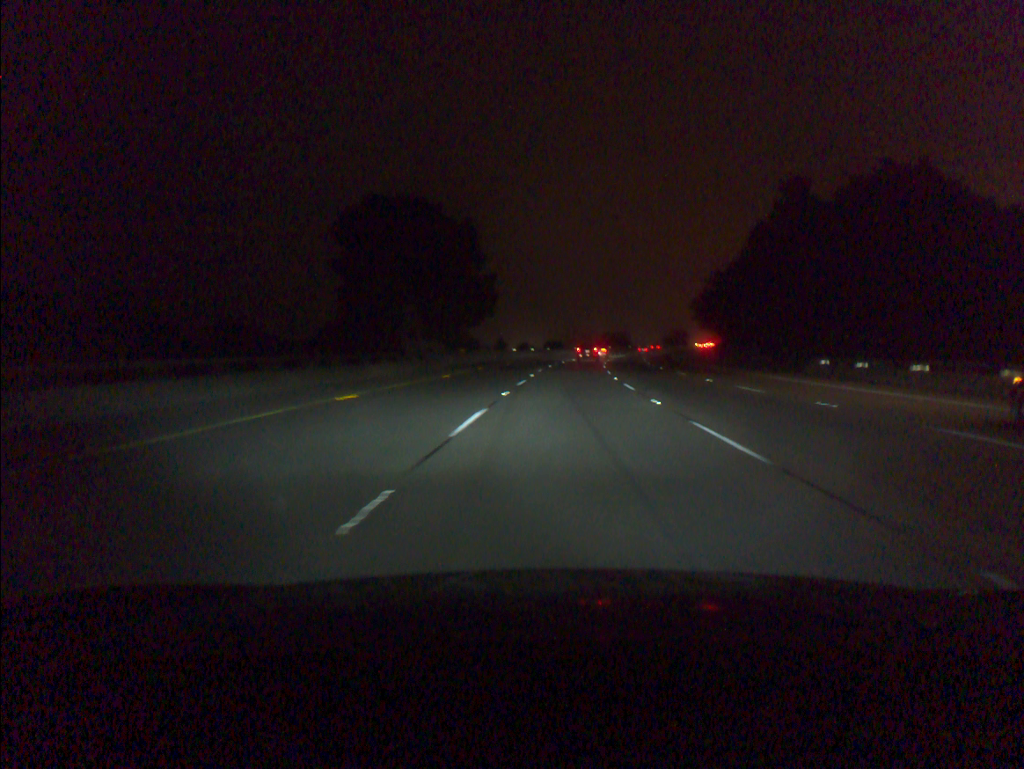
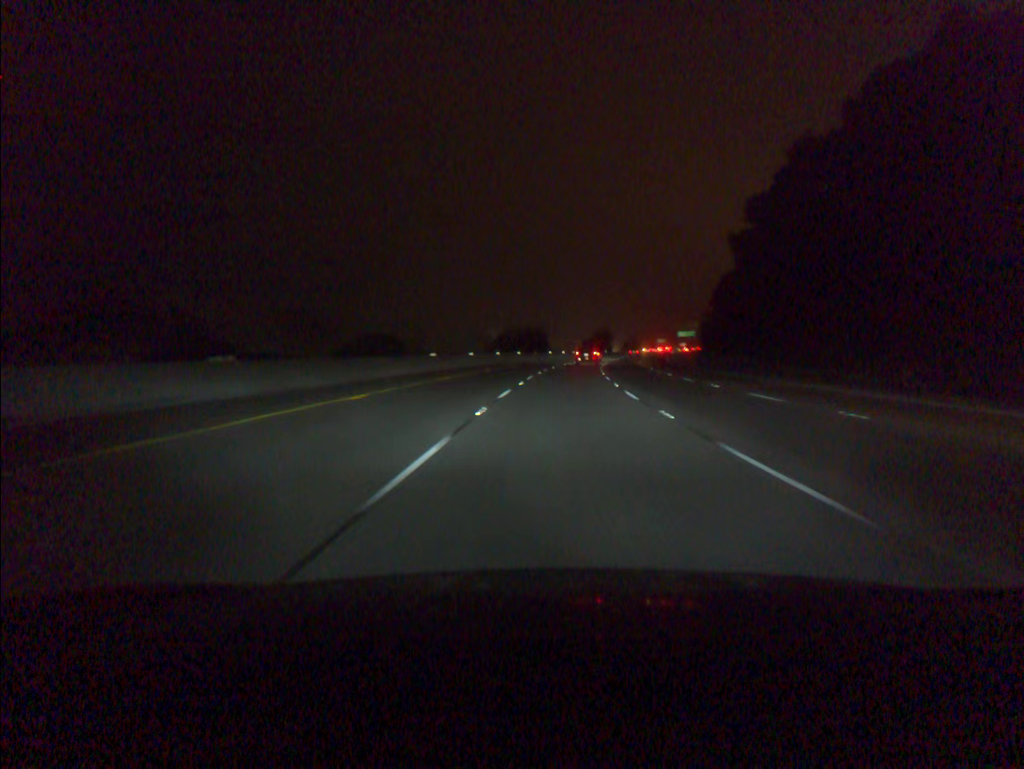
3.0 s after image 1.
(+6.8, +96.4) m; +8°
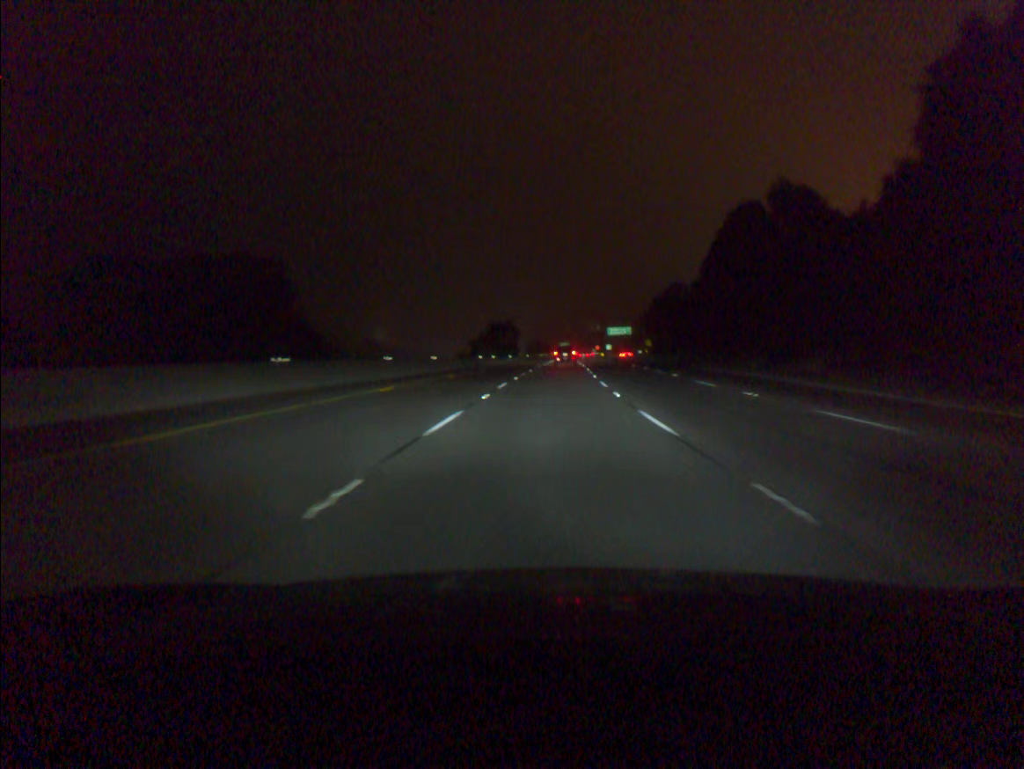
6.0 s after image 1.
(+6.5, +96.4) m; +8°
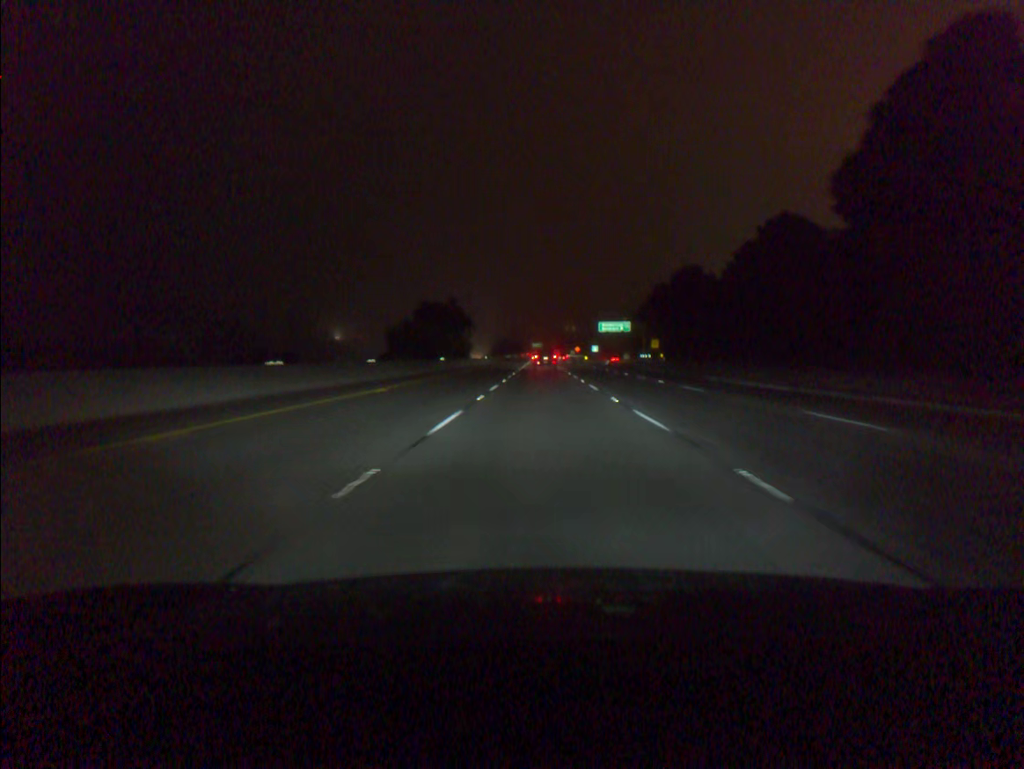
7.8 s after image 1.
(+1.3, +58.0) m; +2°
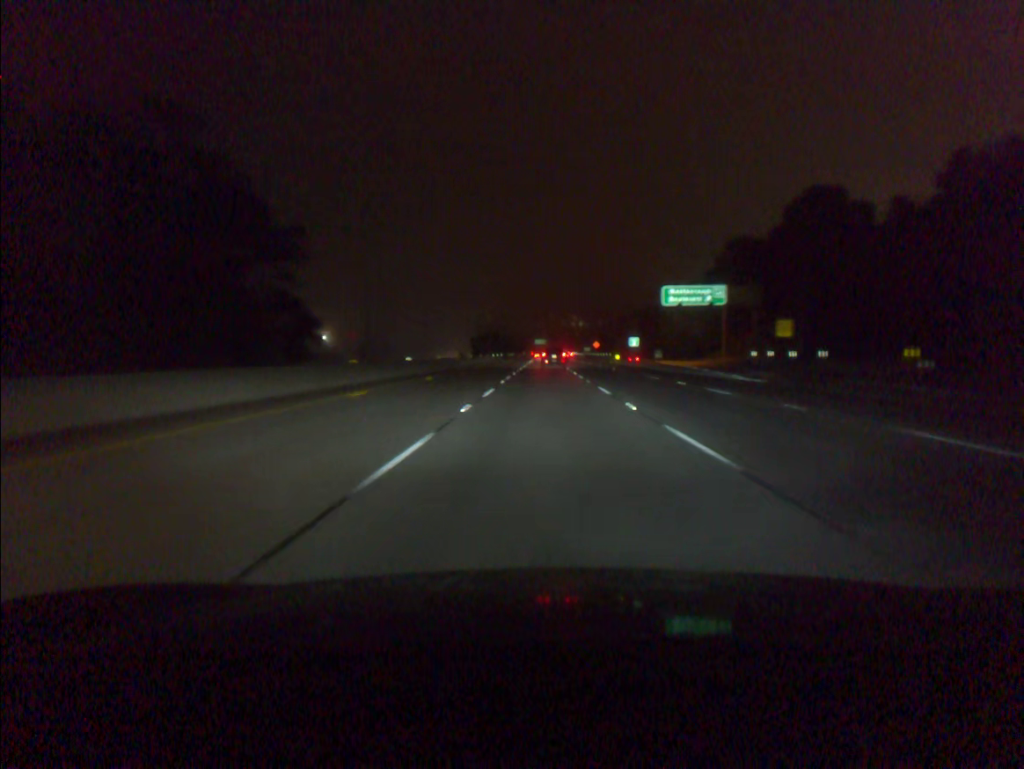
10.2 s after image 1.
(-0.1, +77.4) m; 0°
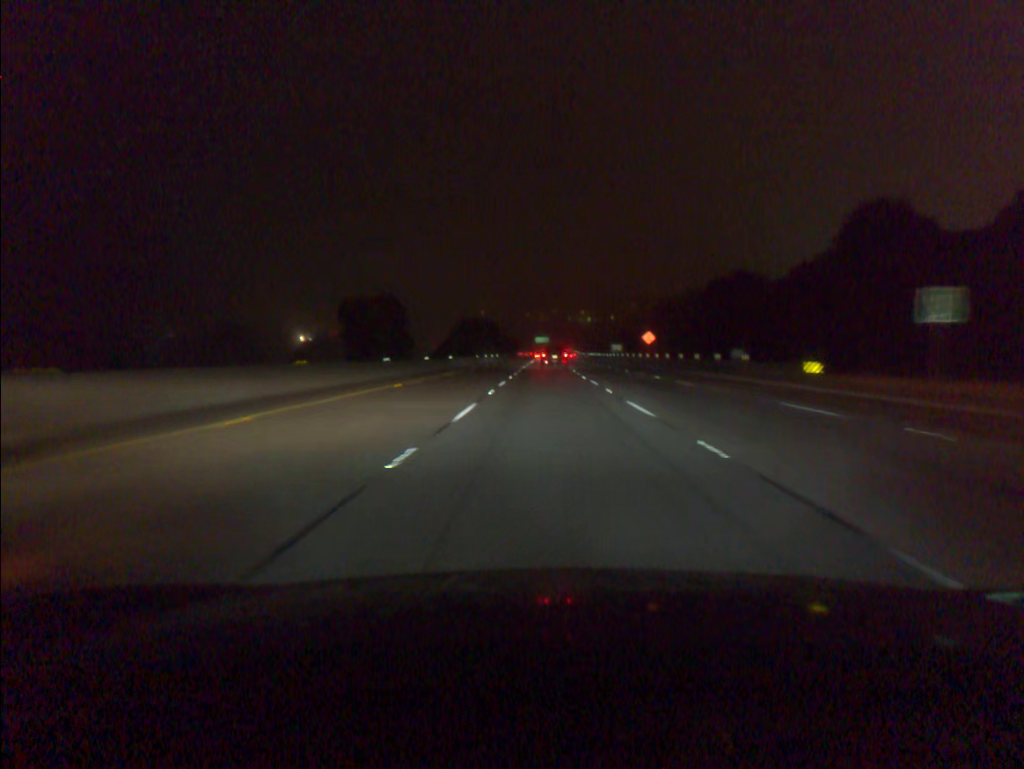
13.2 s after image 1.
(+0.2, +95.9) m; 0°
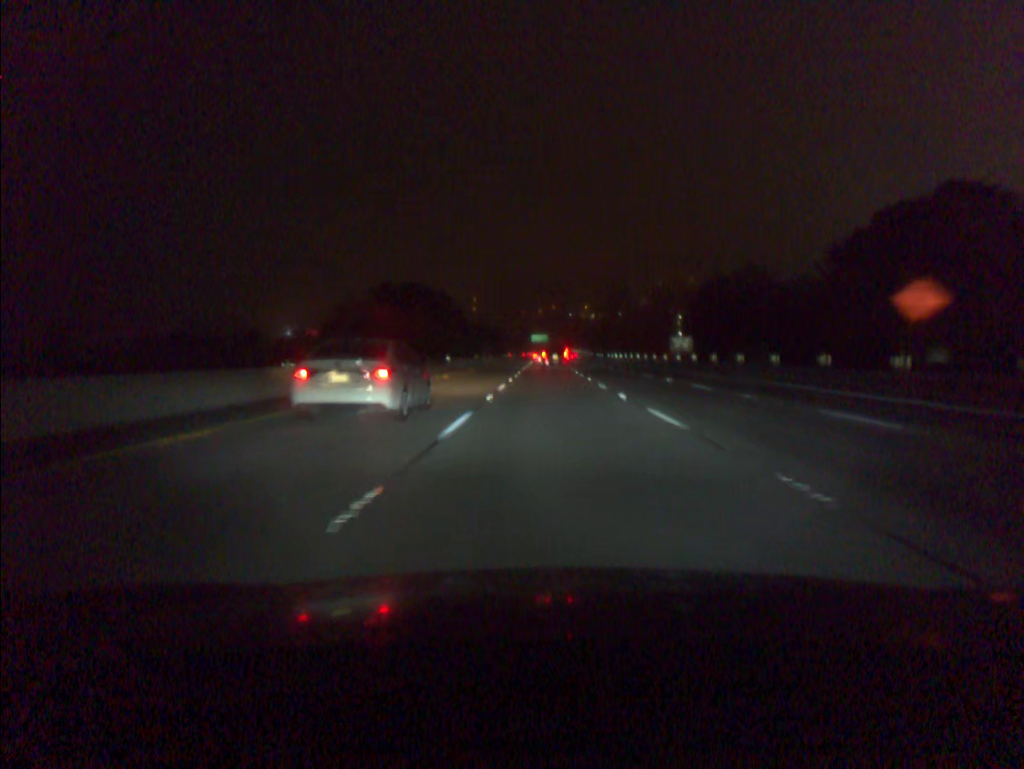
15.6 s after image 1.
(+0.1, +75.3) m; 0°
